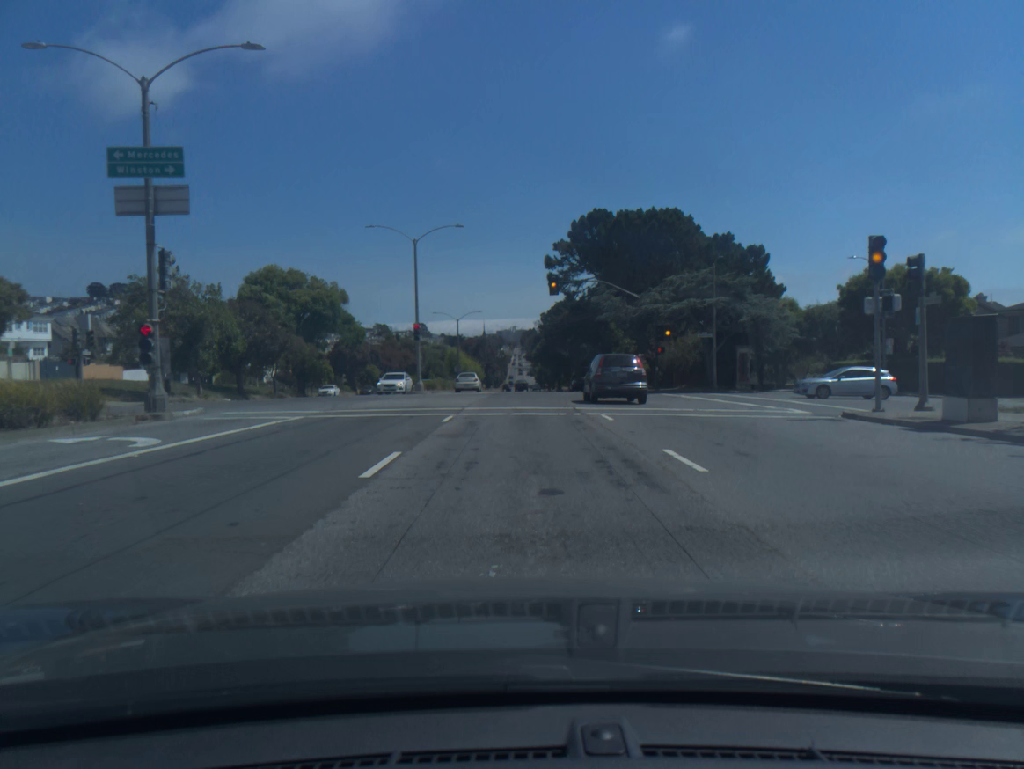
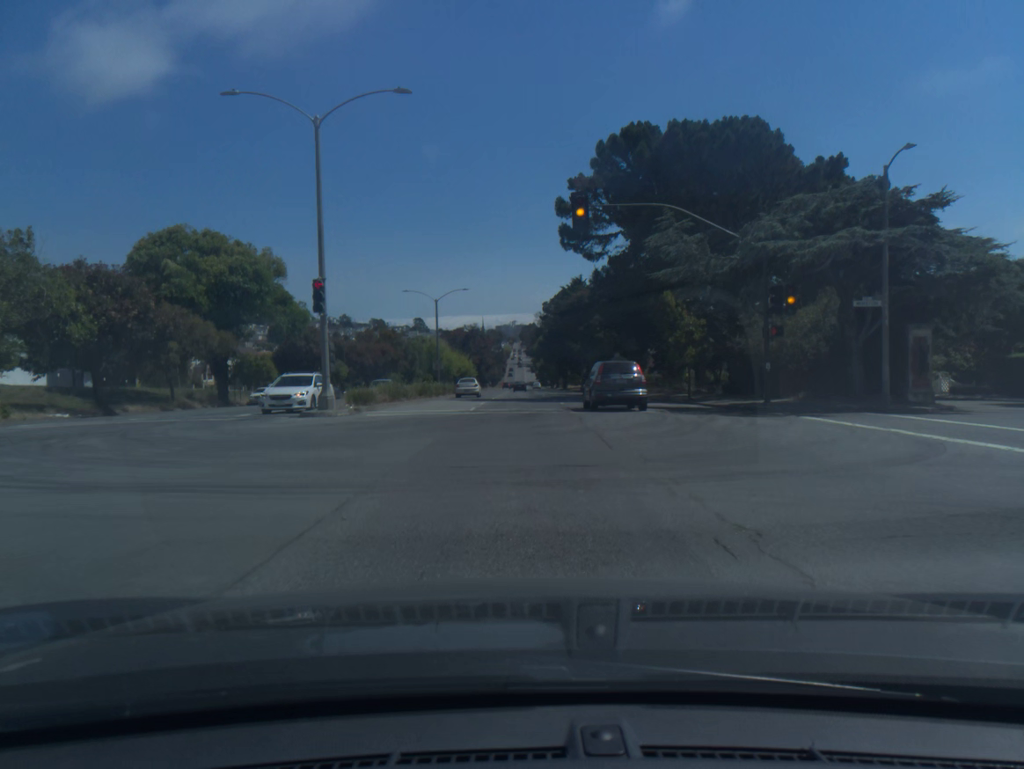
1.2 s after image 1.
(0.0, +22.5) m; 0°
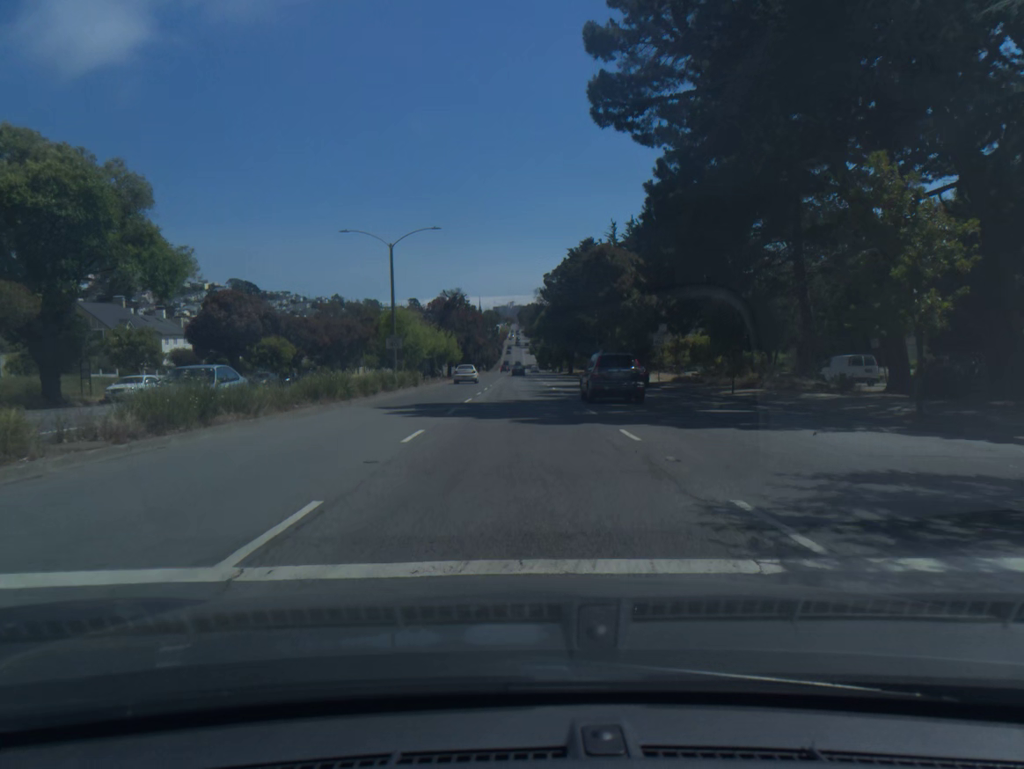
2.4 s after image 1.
(+0.1, +22.7) m; 0°
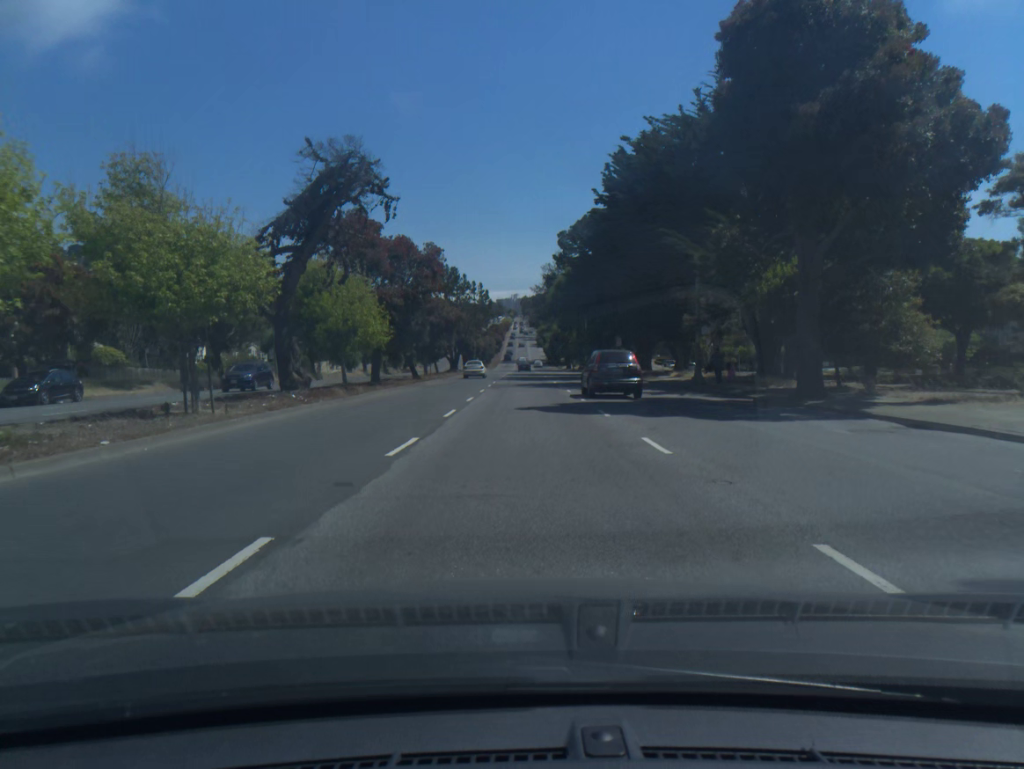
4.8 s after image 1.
(-0.1, +45.9) m; 0°
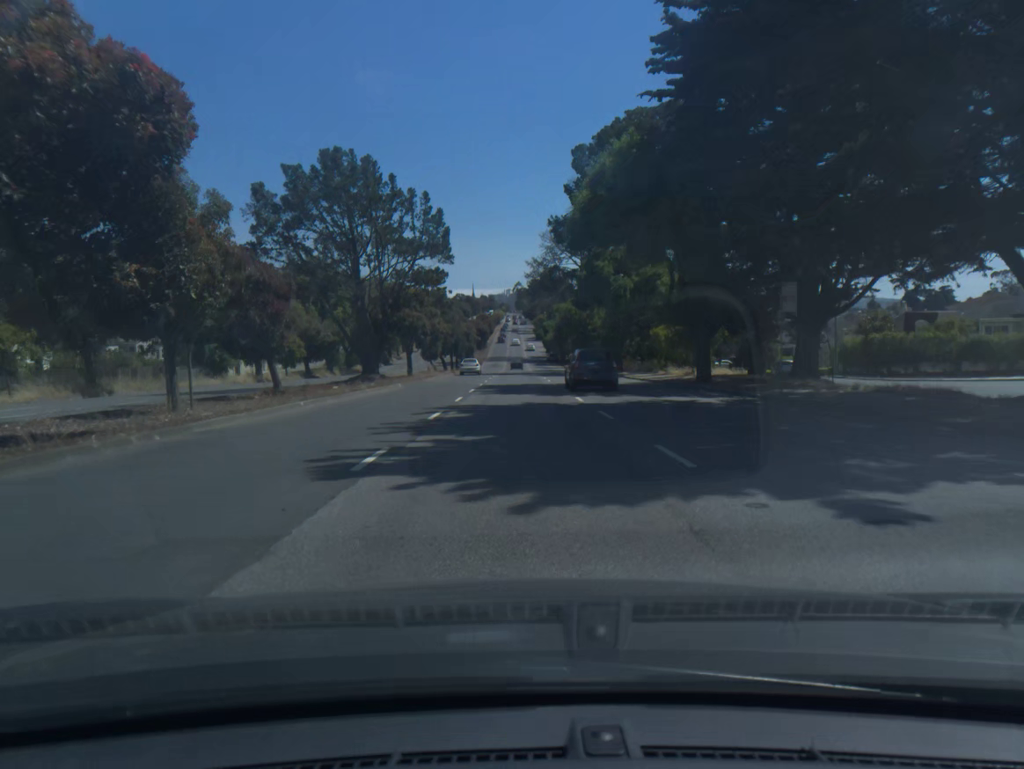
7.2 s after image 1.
(+0.2, +45.8) m; 0°
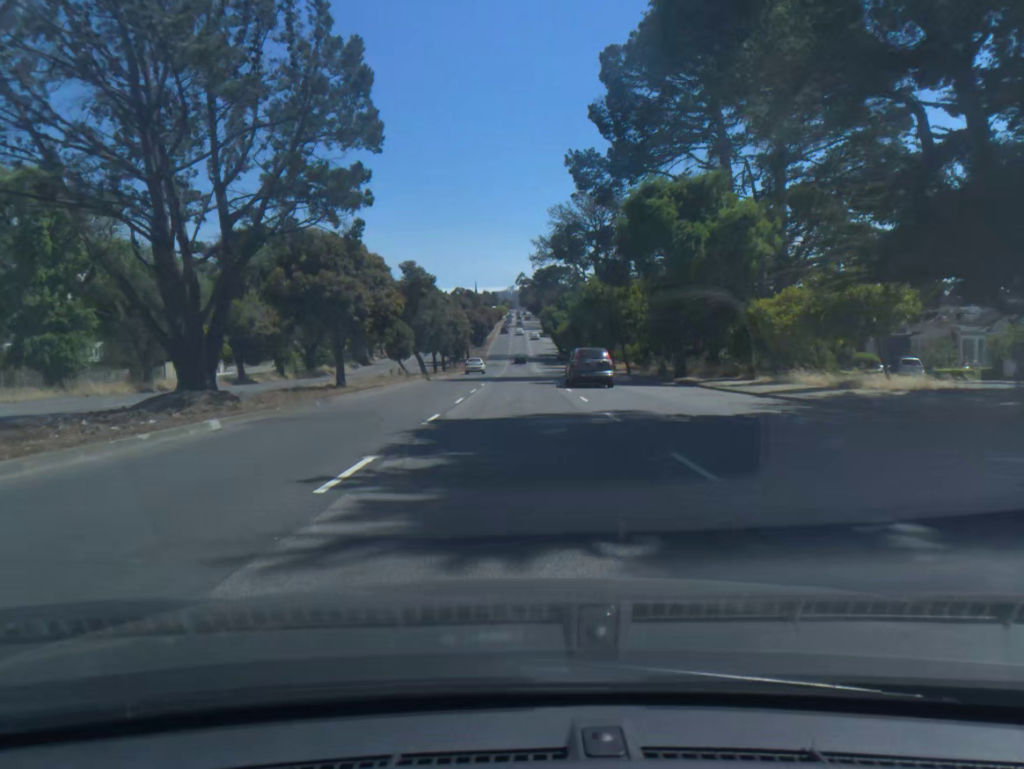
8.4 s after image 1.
(0.0, +22.8) m; 0°
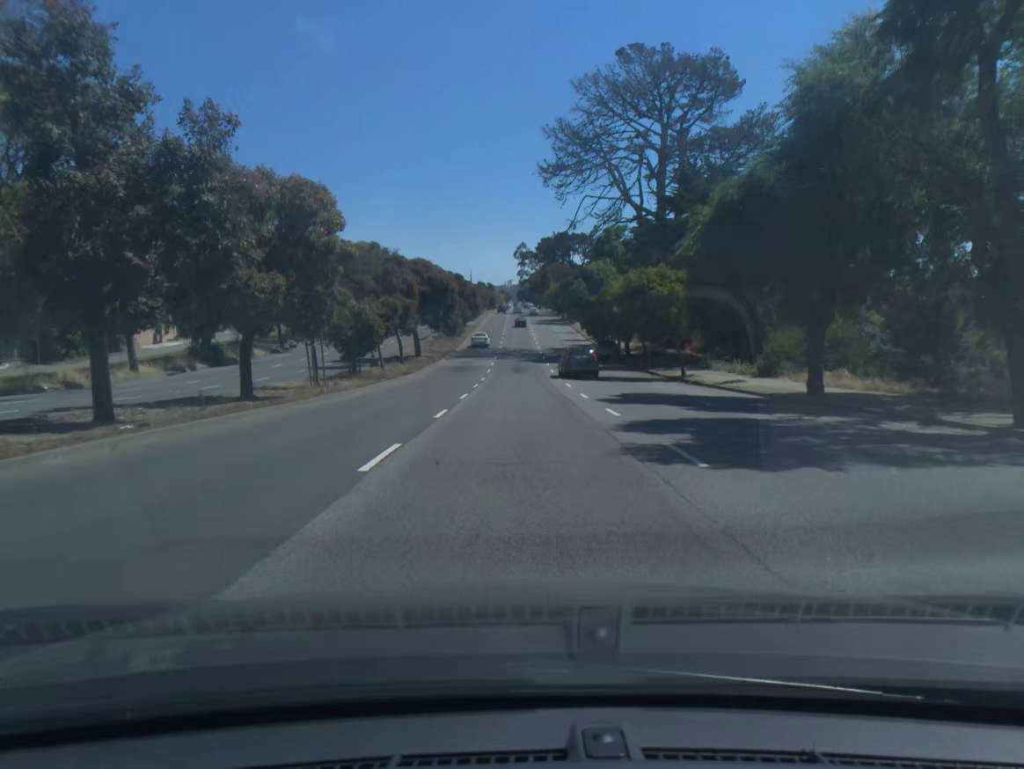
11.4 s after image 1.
(-0.1, +57.1) m; 0°
